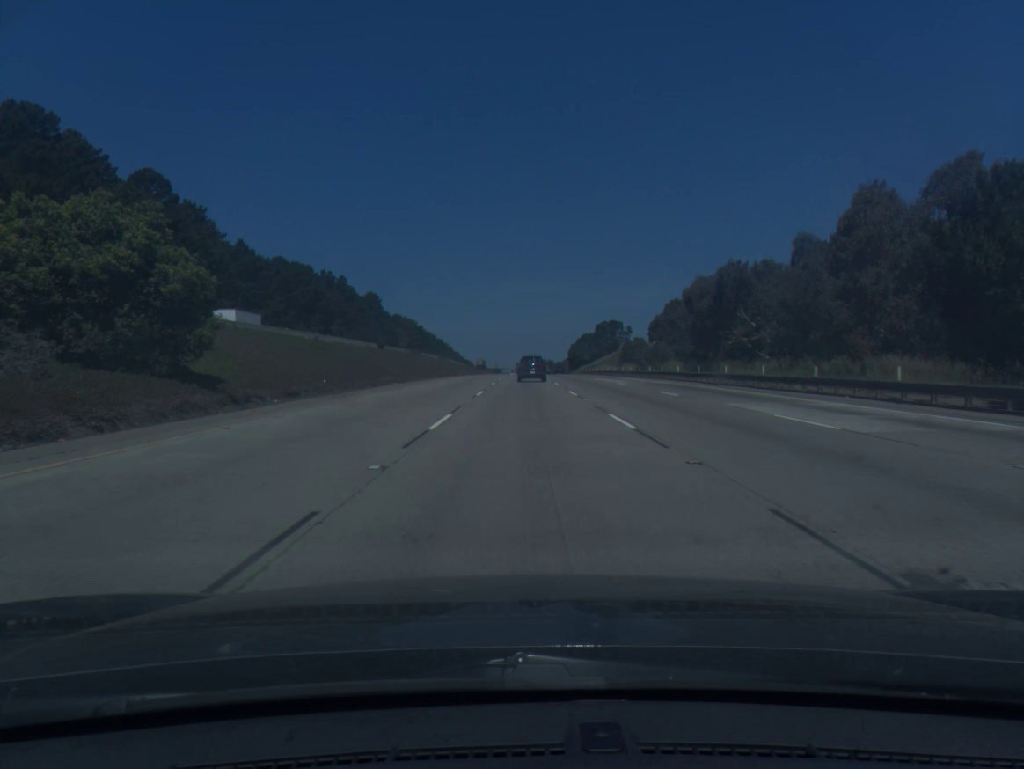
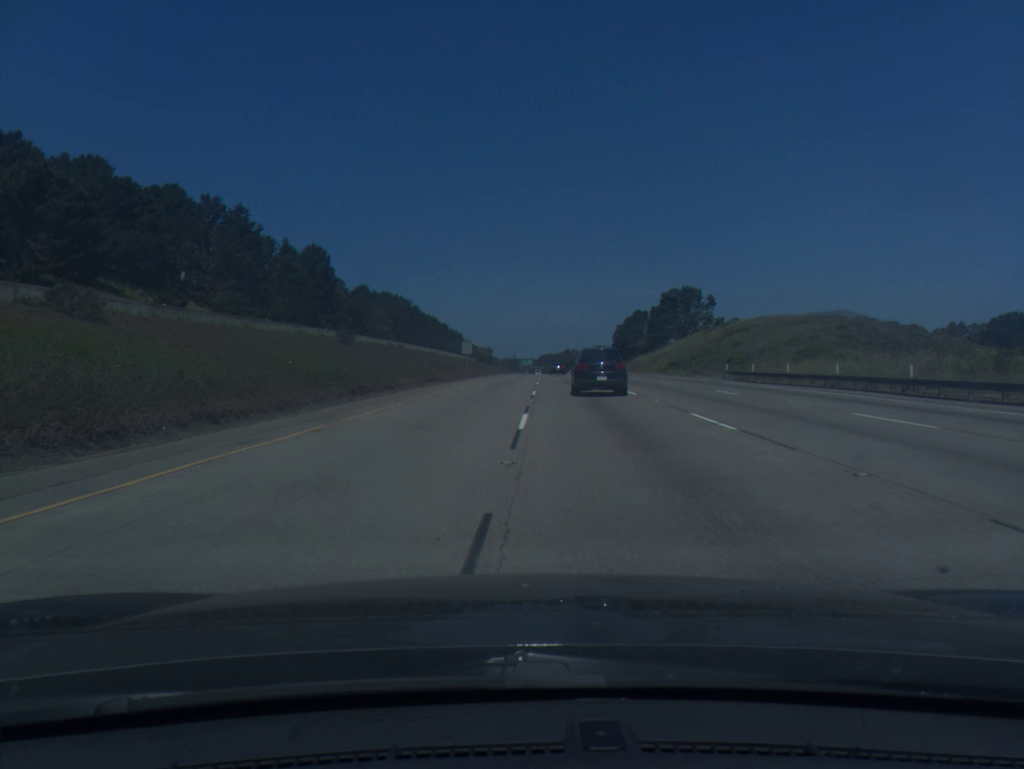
(-0.7, +102.4) m; -1°
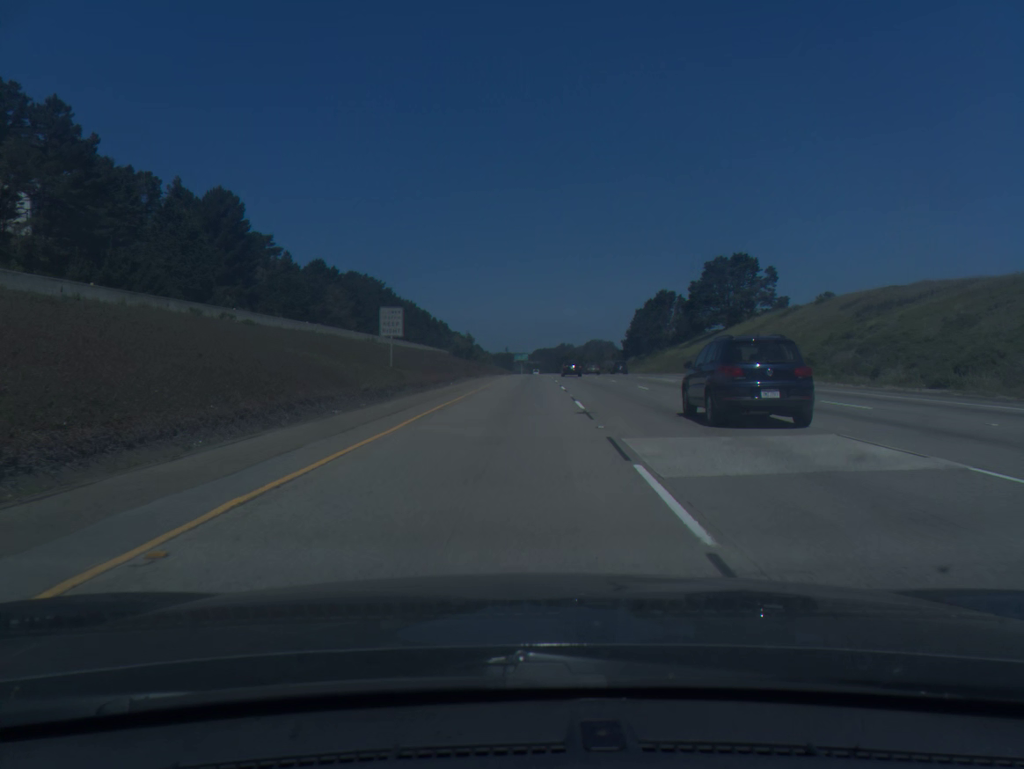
(0.0, +52.4) m; 0°
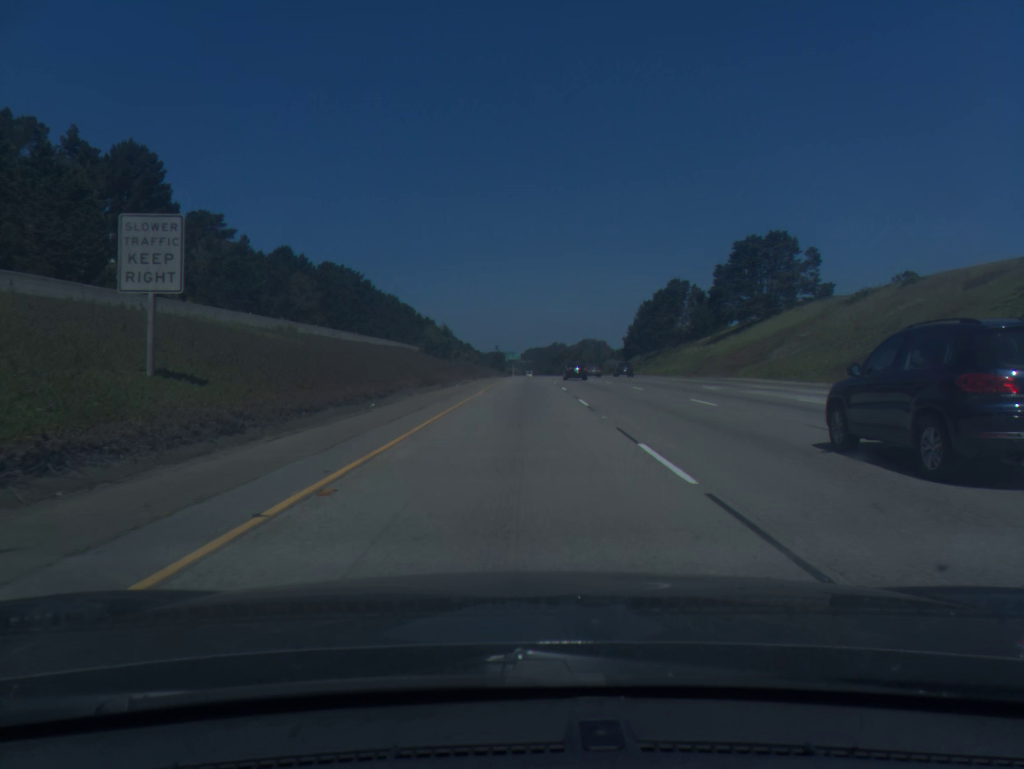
(+0.1, +26.6) m; +1°
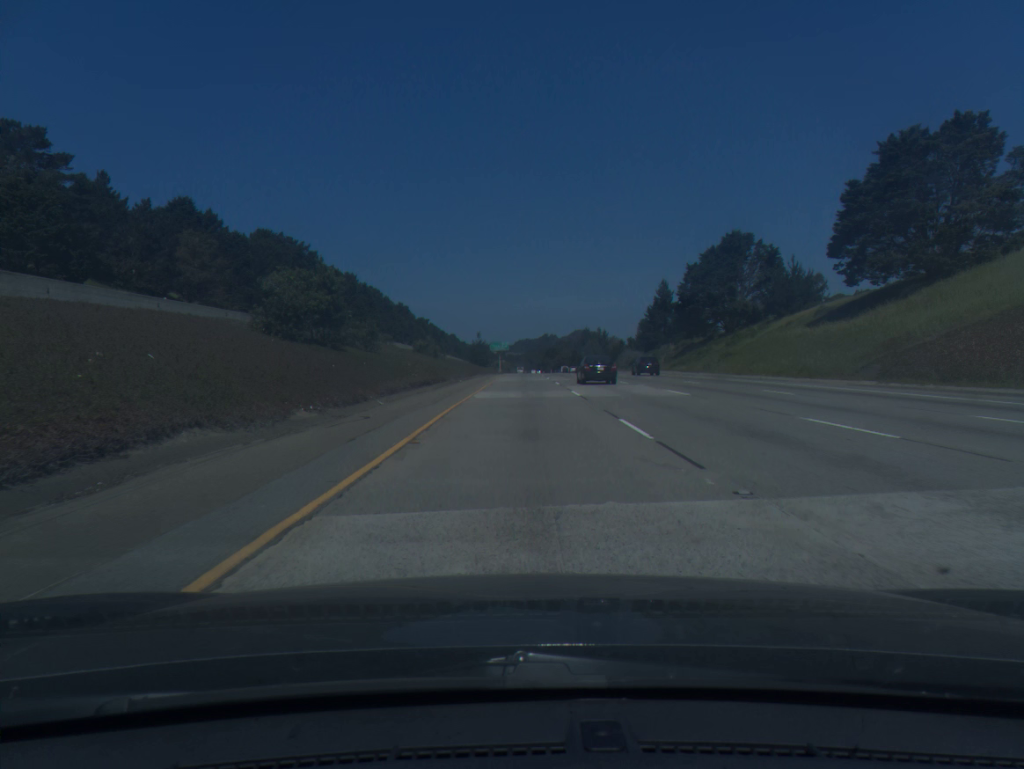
(+0.4, +54.2) m; +1°
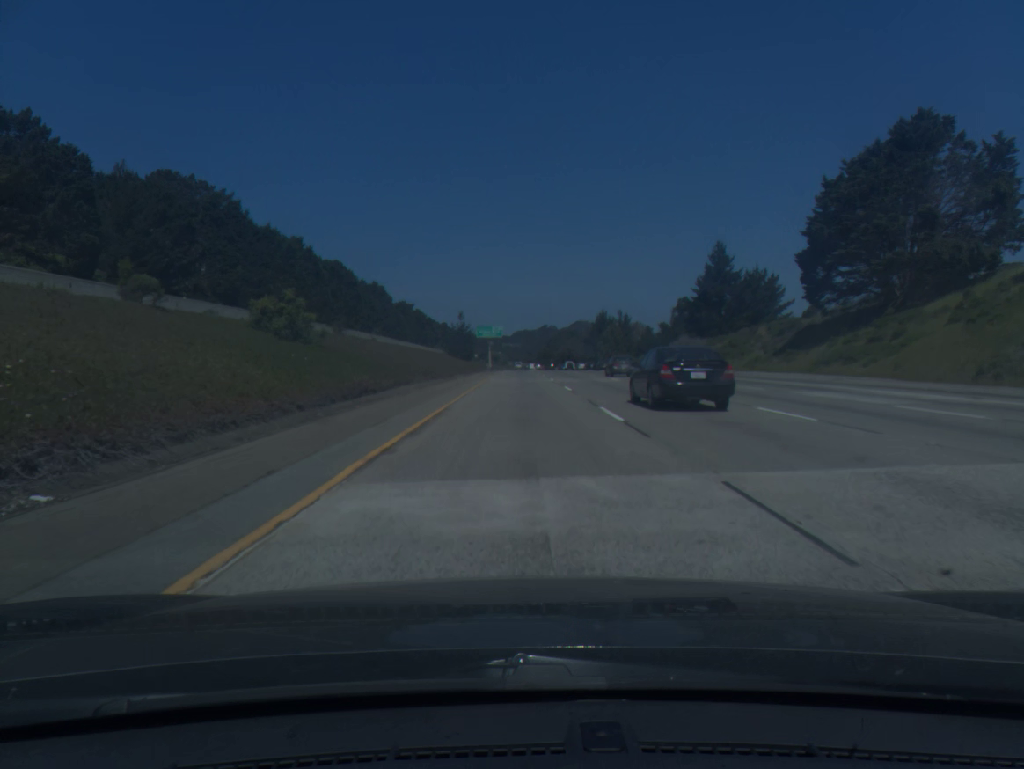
(+0.2, +55.4) m; 0°
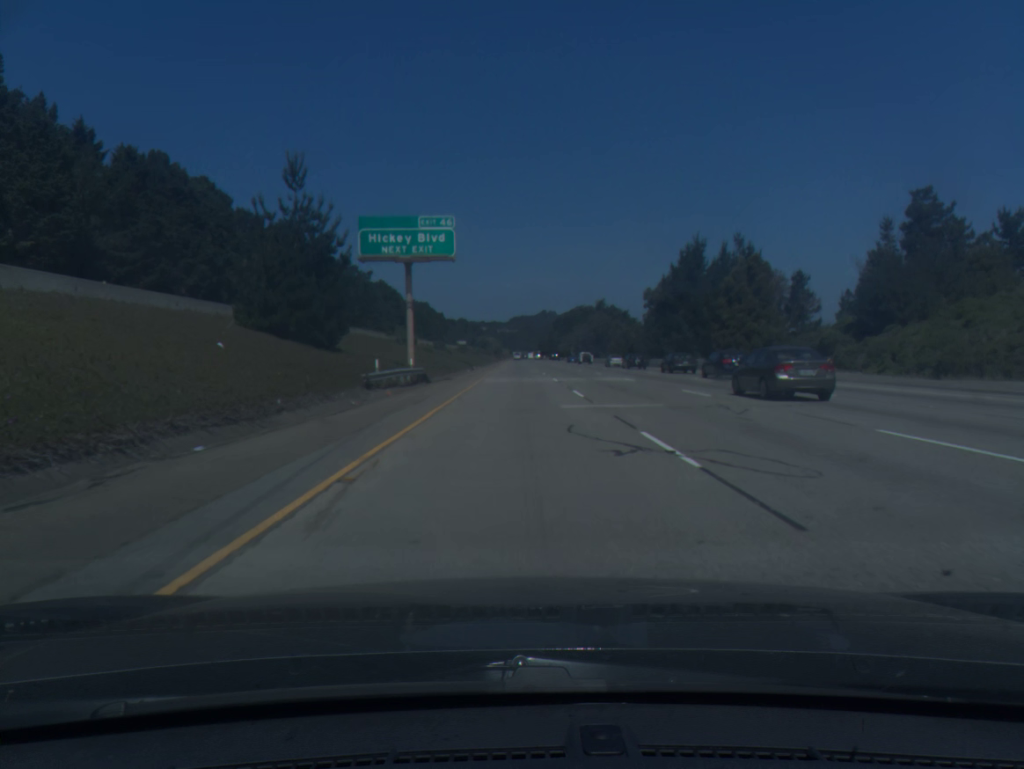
(0.0, +109.0) m; 0°
